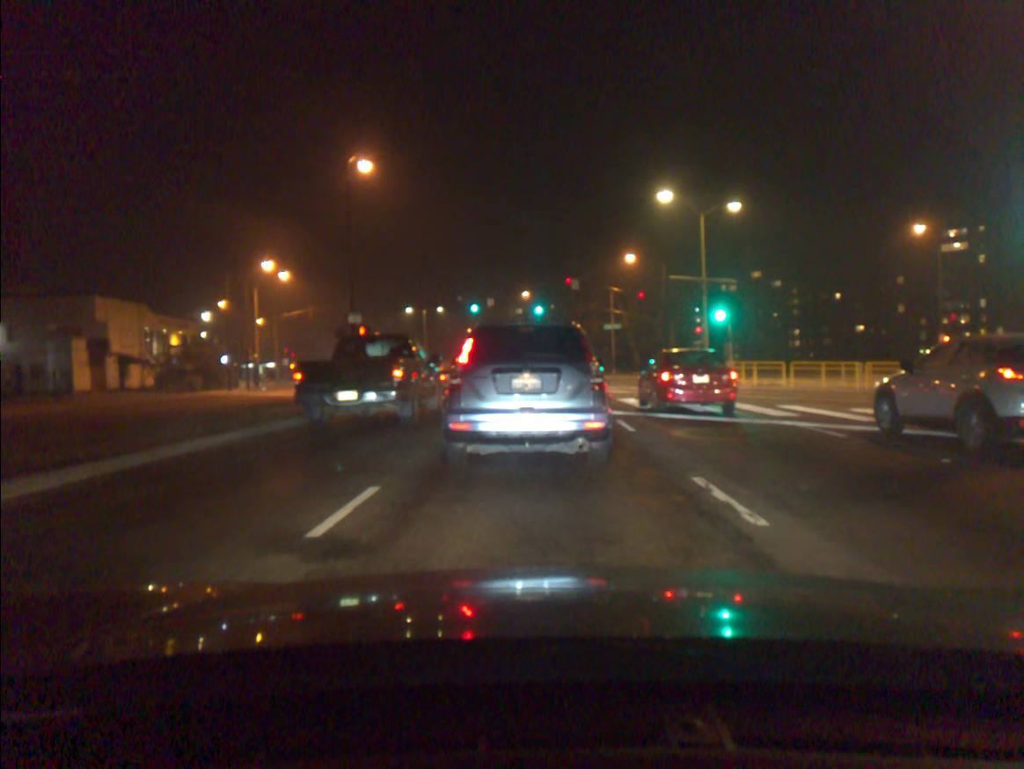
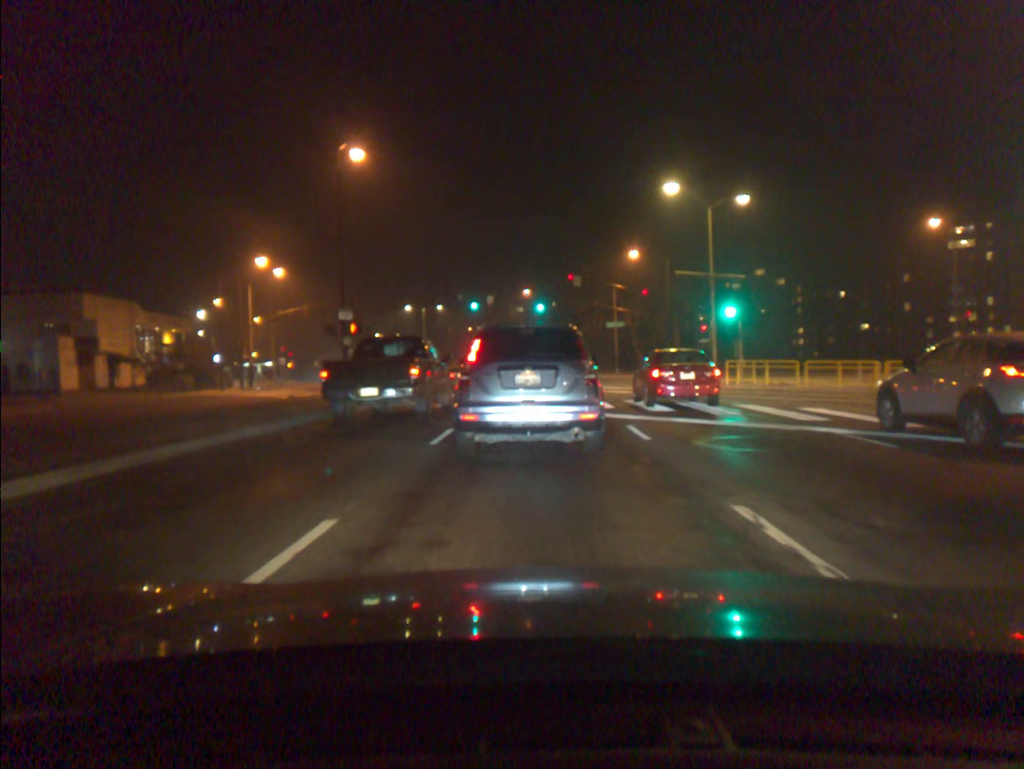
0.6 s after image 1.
(0.0, +1.6) m; 0°
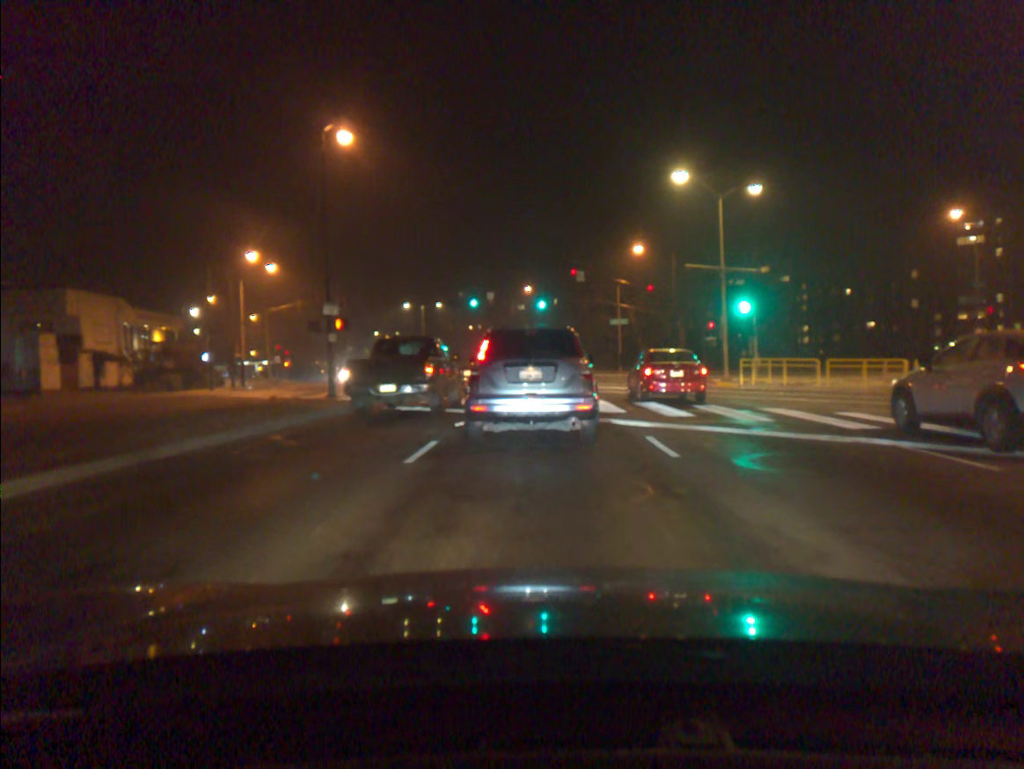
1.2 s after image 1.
(0.0, +2.2) m; 0°
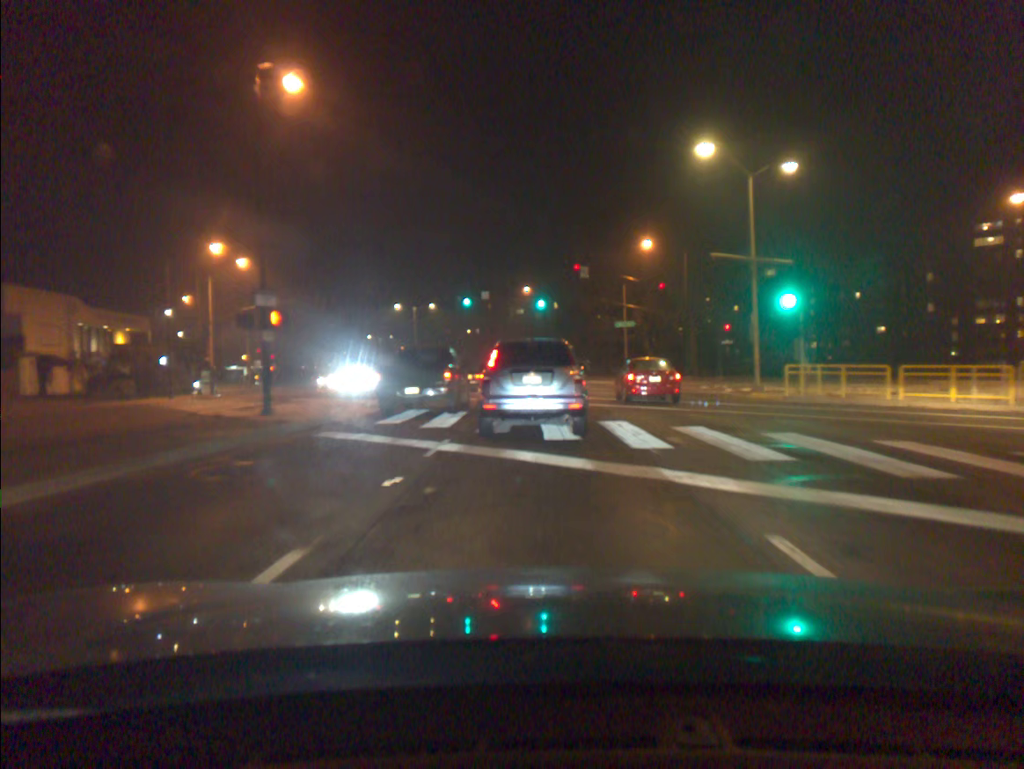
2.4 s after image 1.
(0.0, +6.2) m; 0°
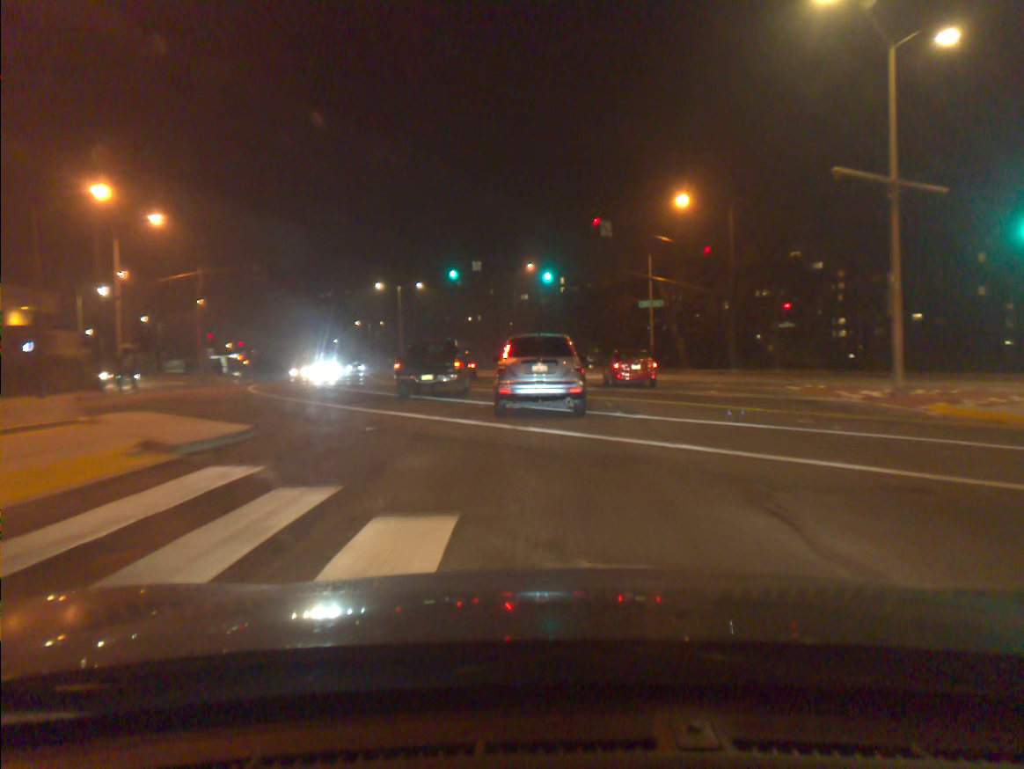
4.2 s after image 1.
(0.0, +13.5) m; 0°
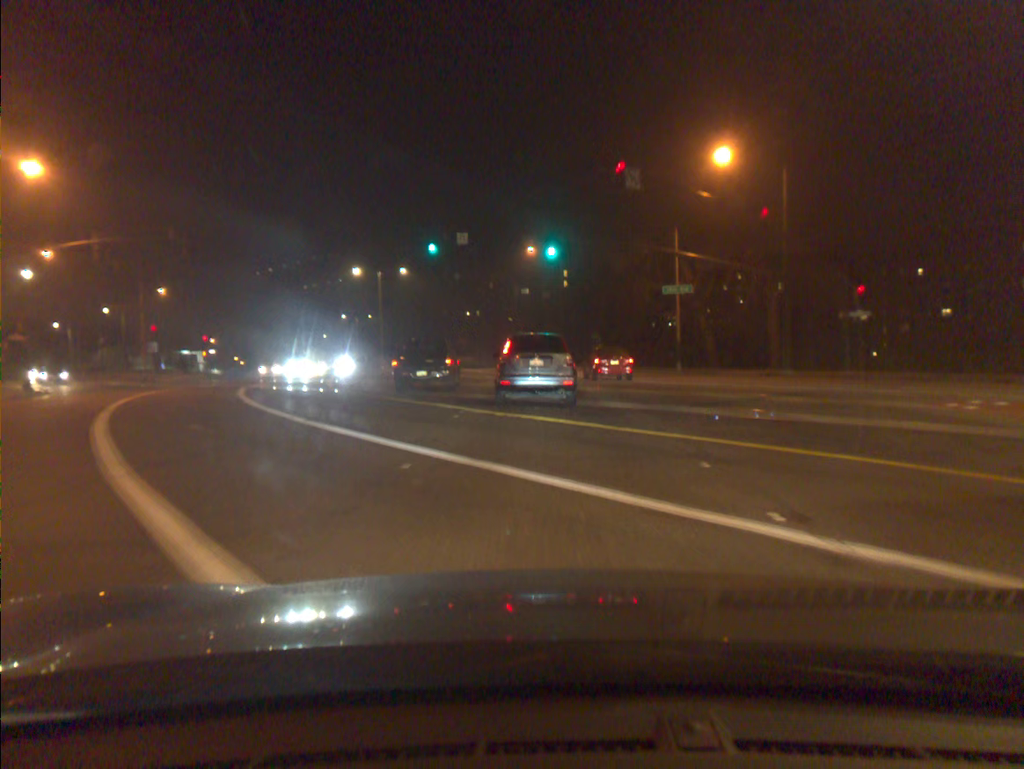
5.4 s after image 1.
(0.0, +10.8) m; 0°
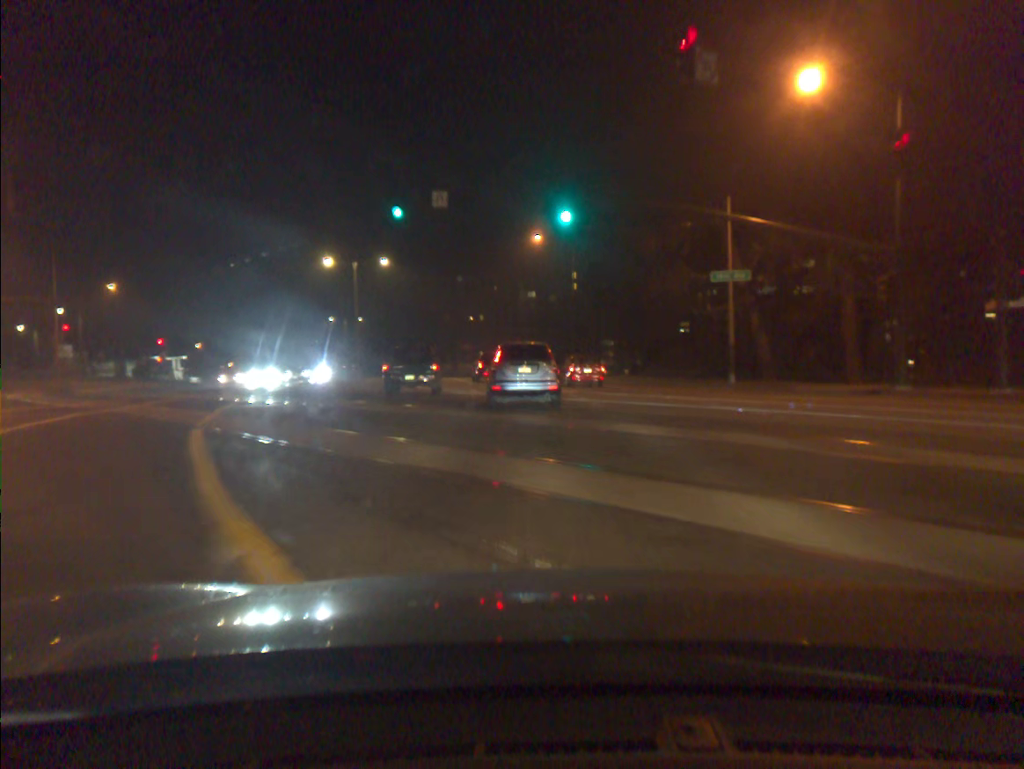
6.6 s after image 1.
(-0.1, +12.2) m; 0°
